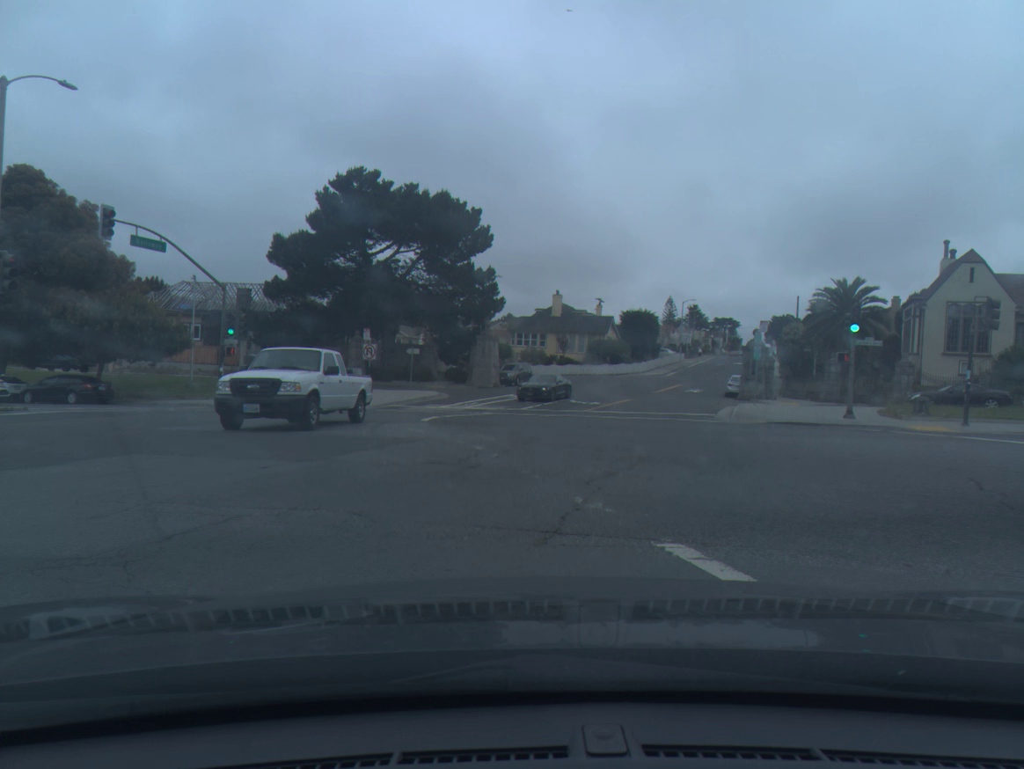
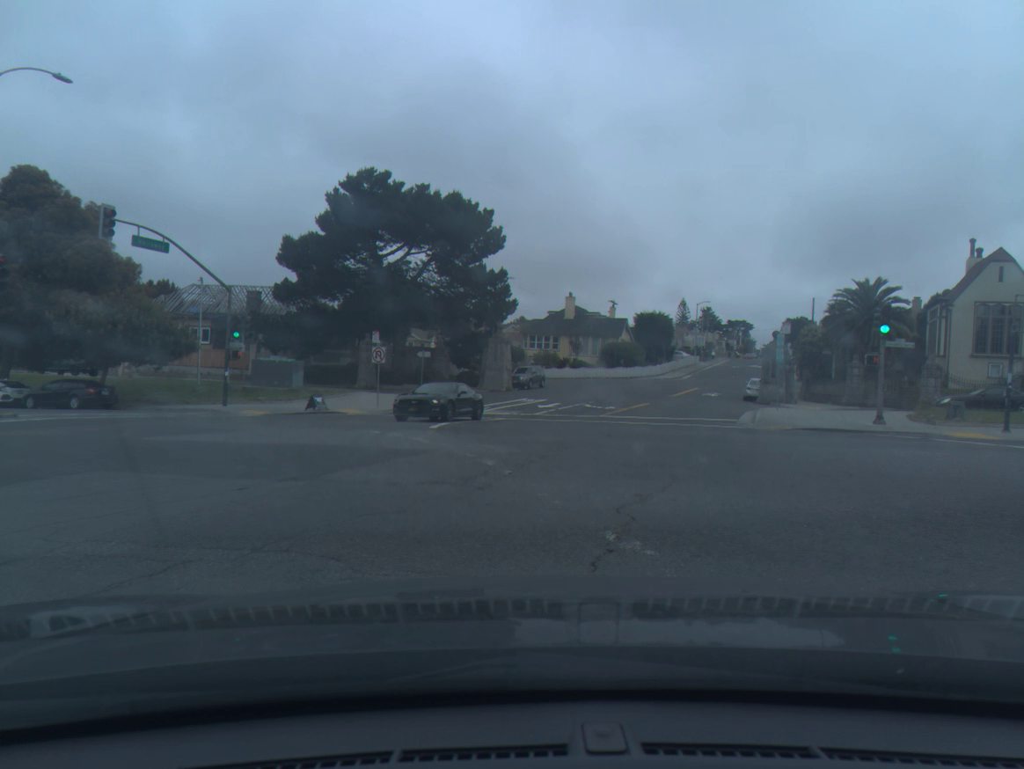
(0.0, +1.3) m; -1°
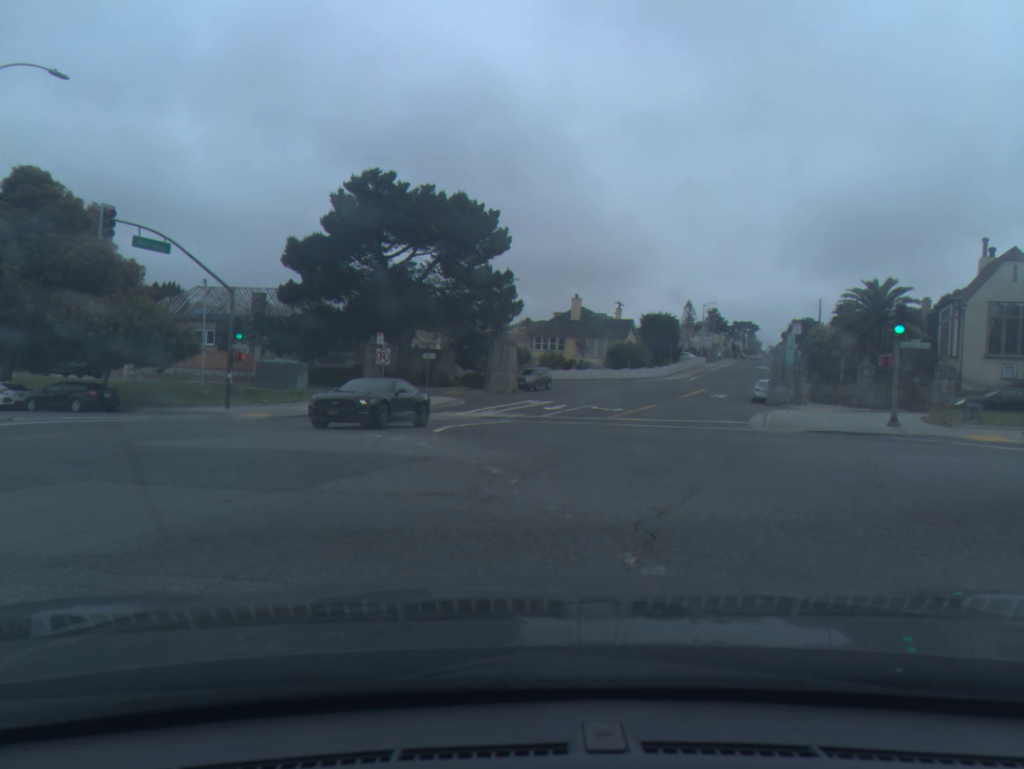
(0.0, +0.6) m; 0°
